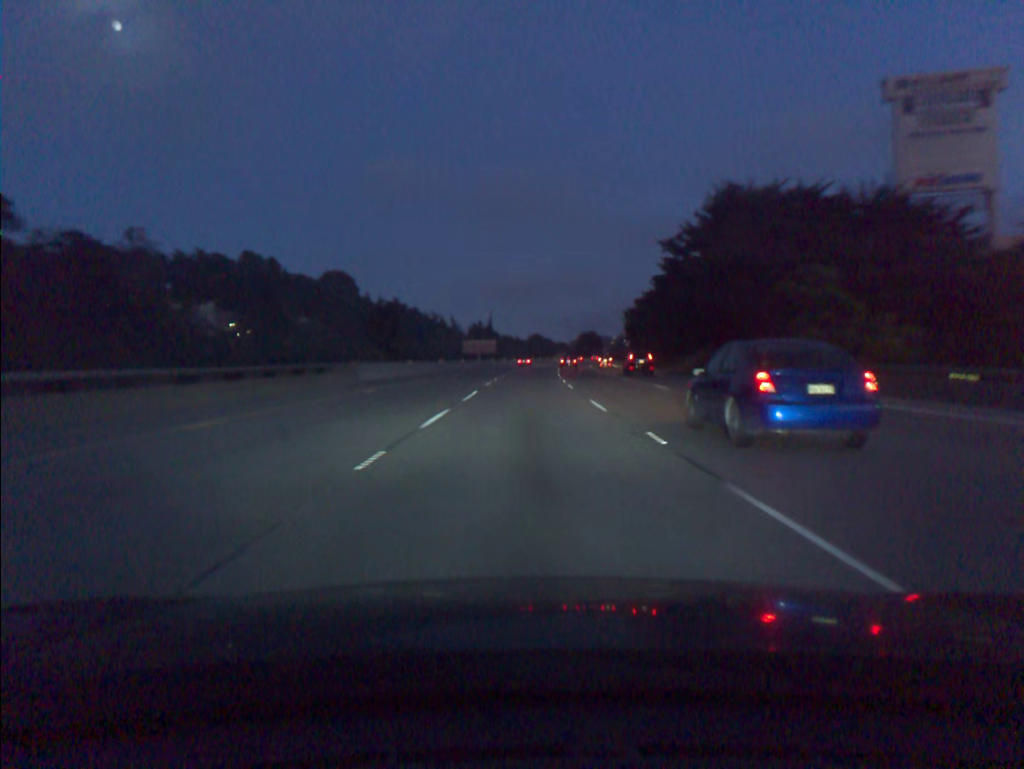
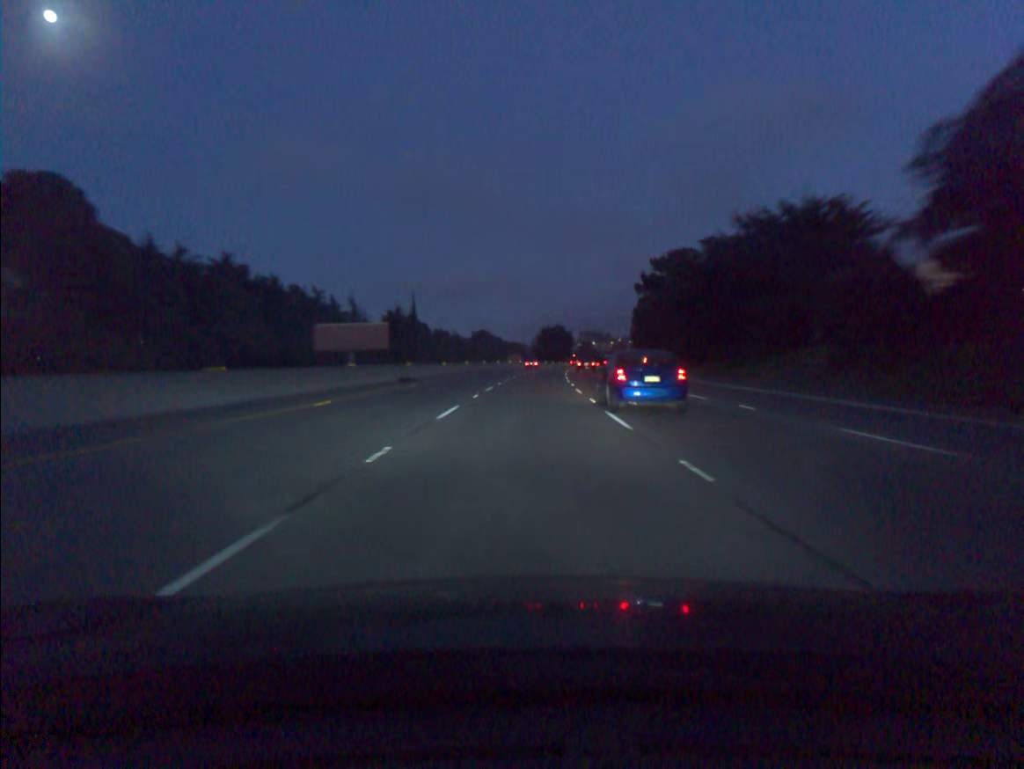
(+3.1, +91.2) m; +4°
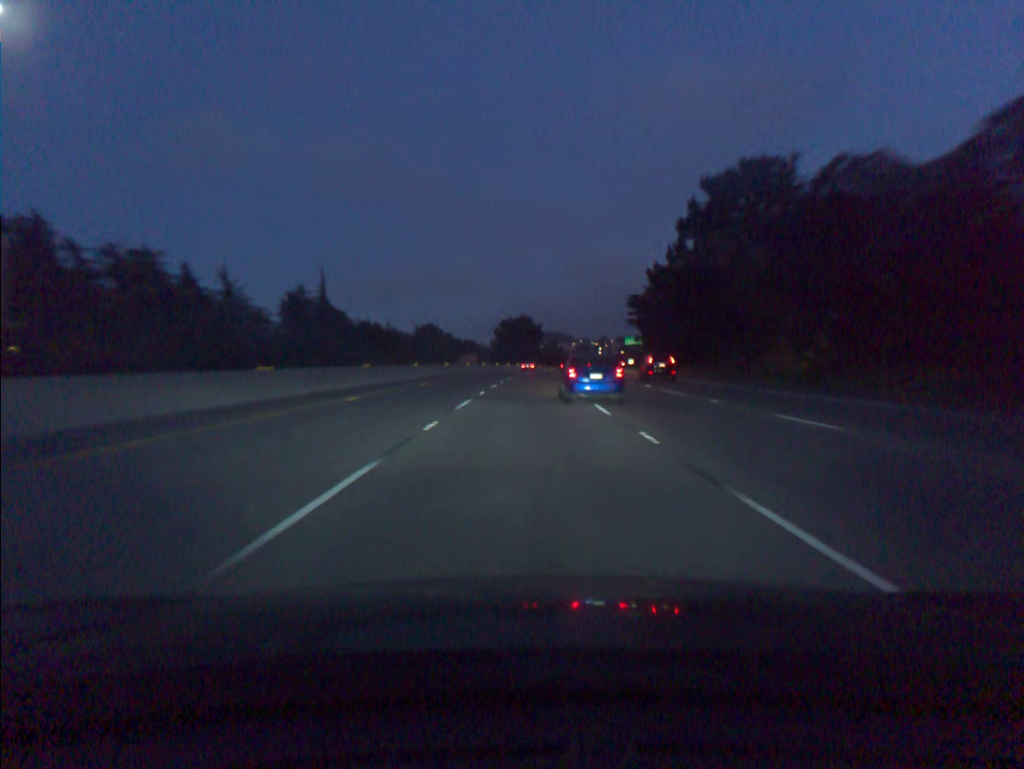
(+1.4, +54.7) m; +3°
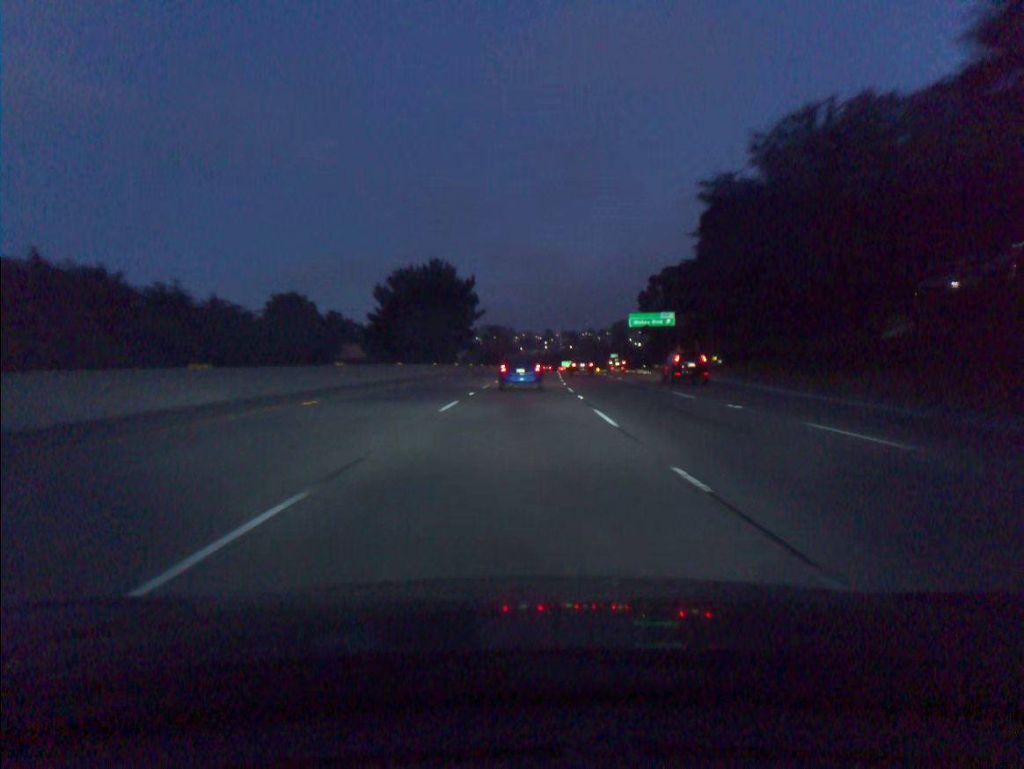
(+3.7, +91.0) m; +4°
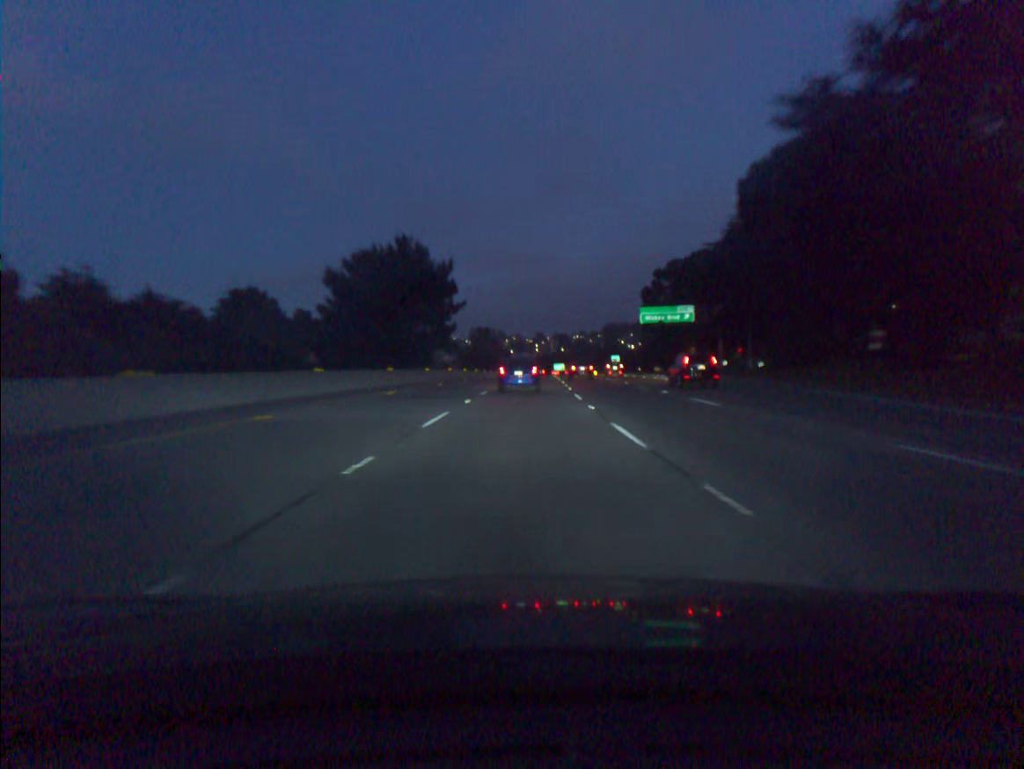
(+0.1, +18.1) m; +1°
